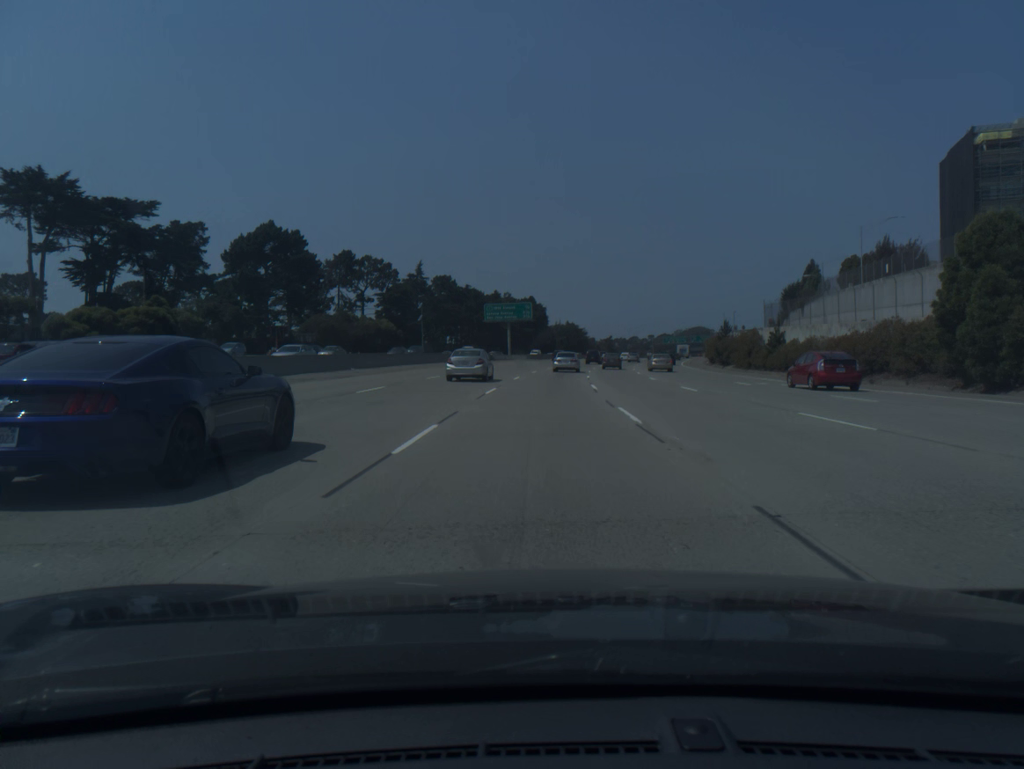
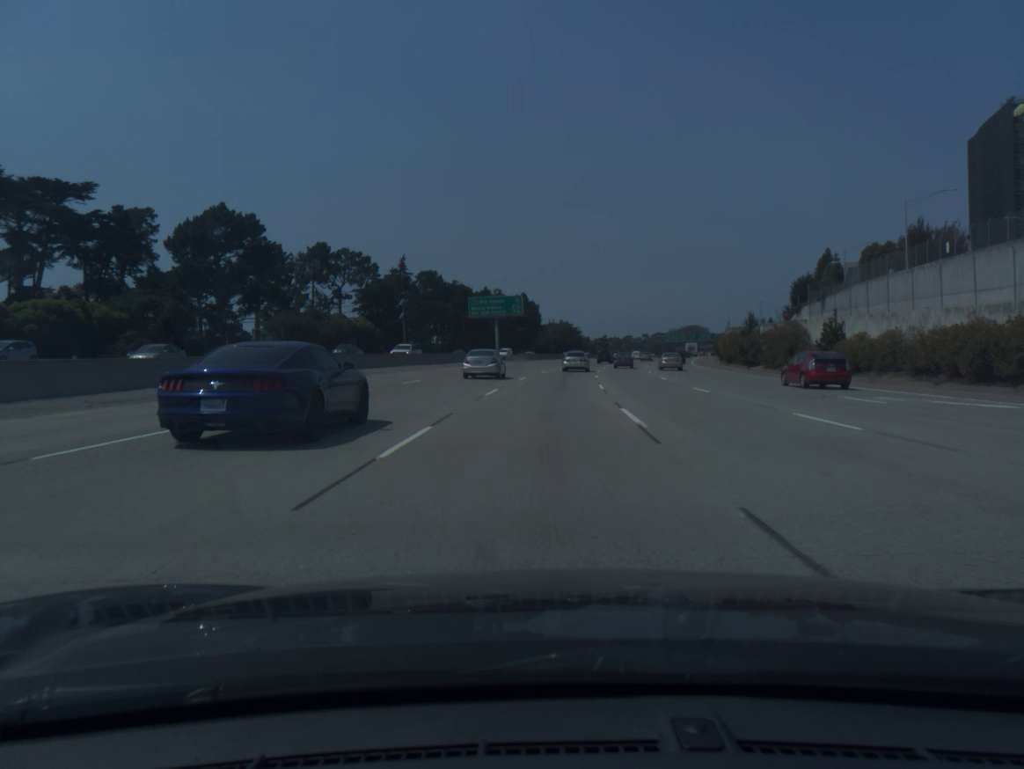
(+0.1, +14.7) m; +1°
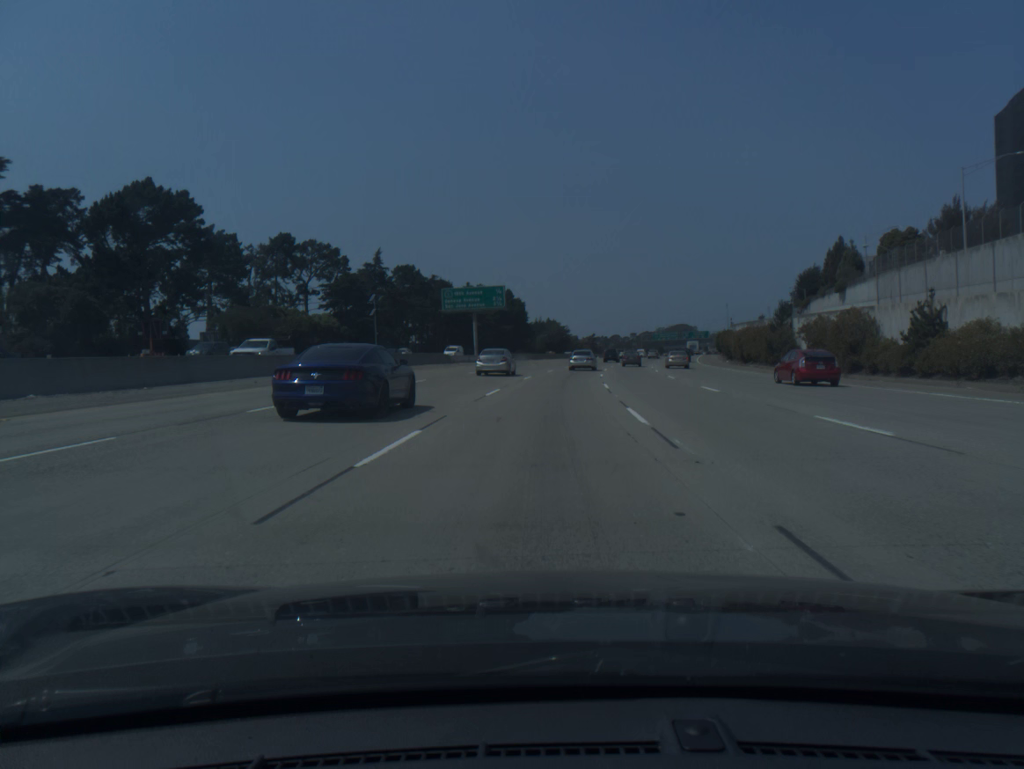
(+0.1, +14.7) m; +1°
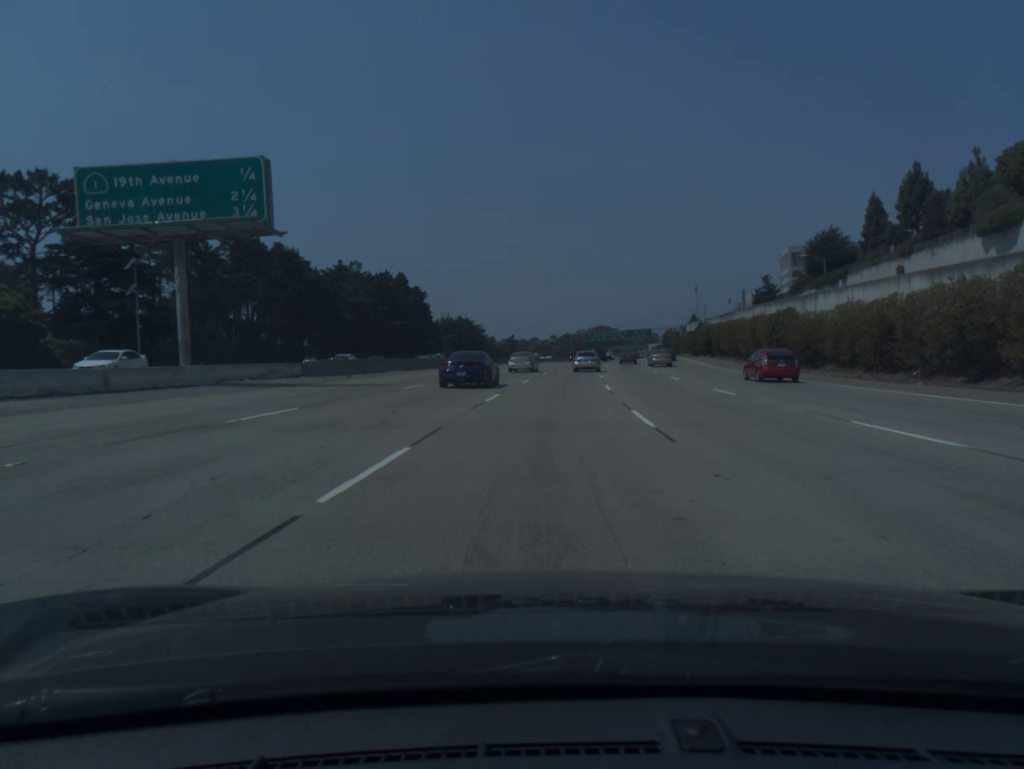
(+2.8, +59.0) m; +6°
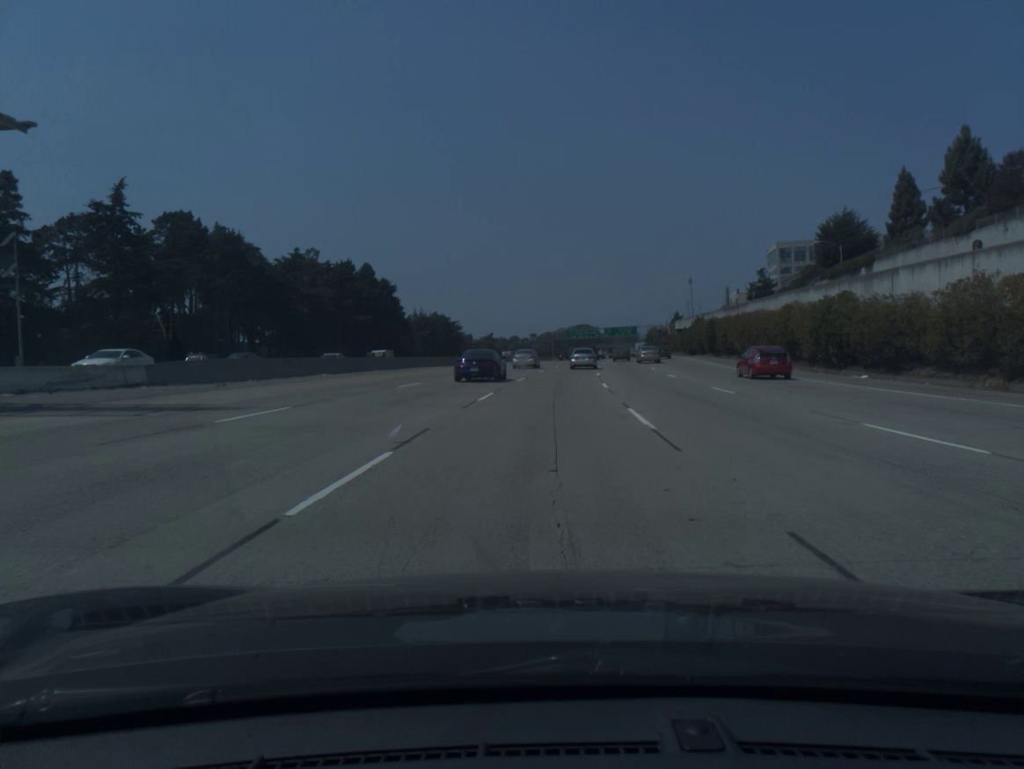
(+0.2, +14.8) m; +1°
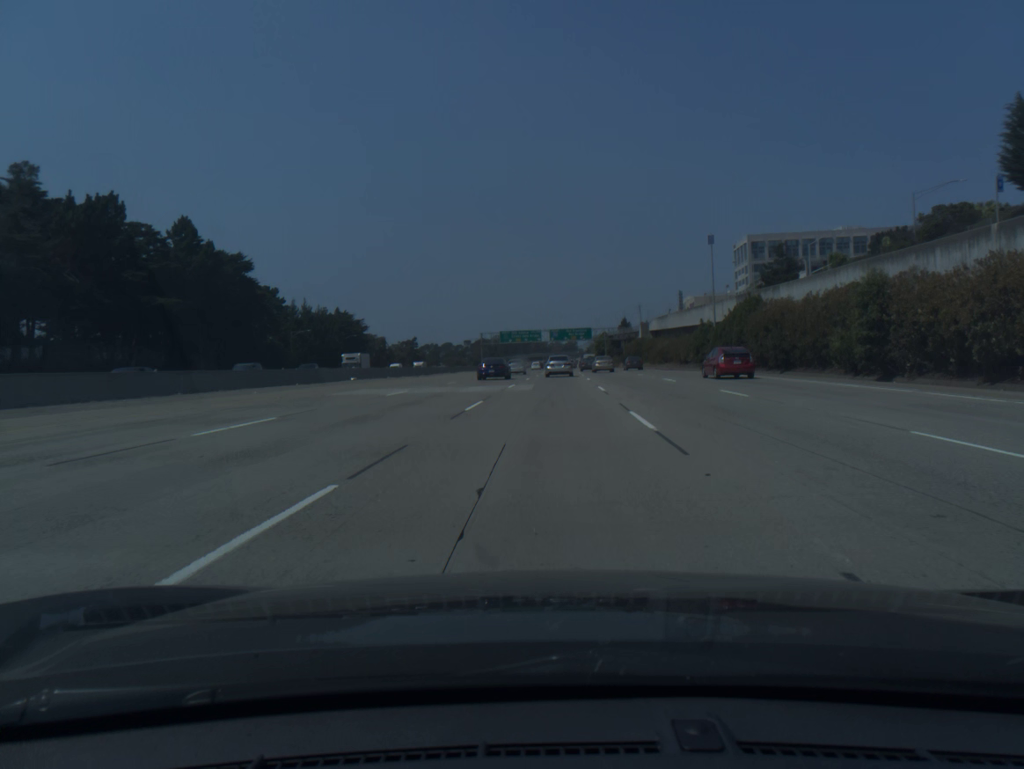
(+2.6, +59.3) m; +5°
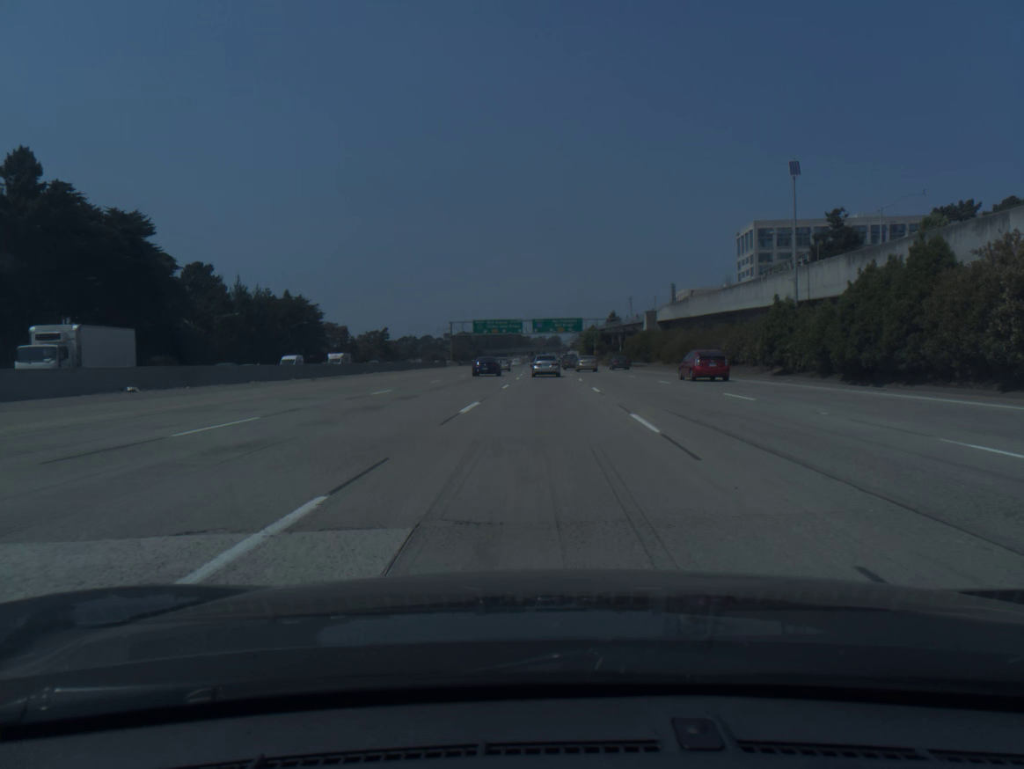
(+0.3, +29.5) m; +1°
